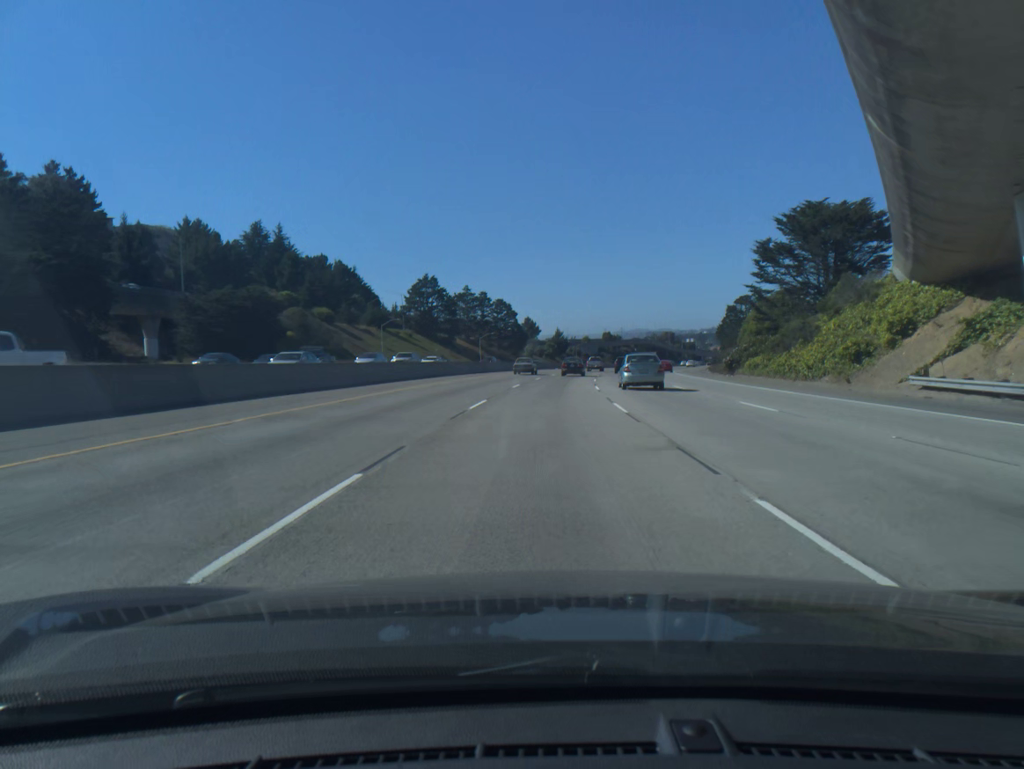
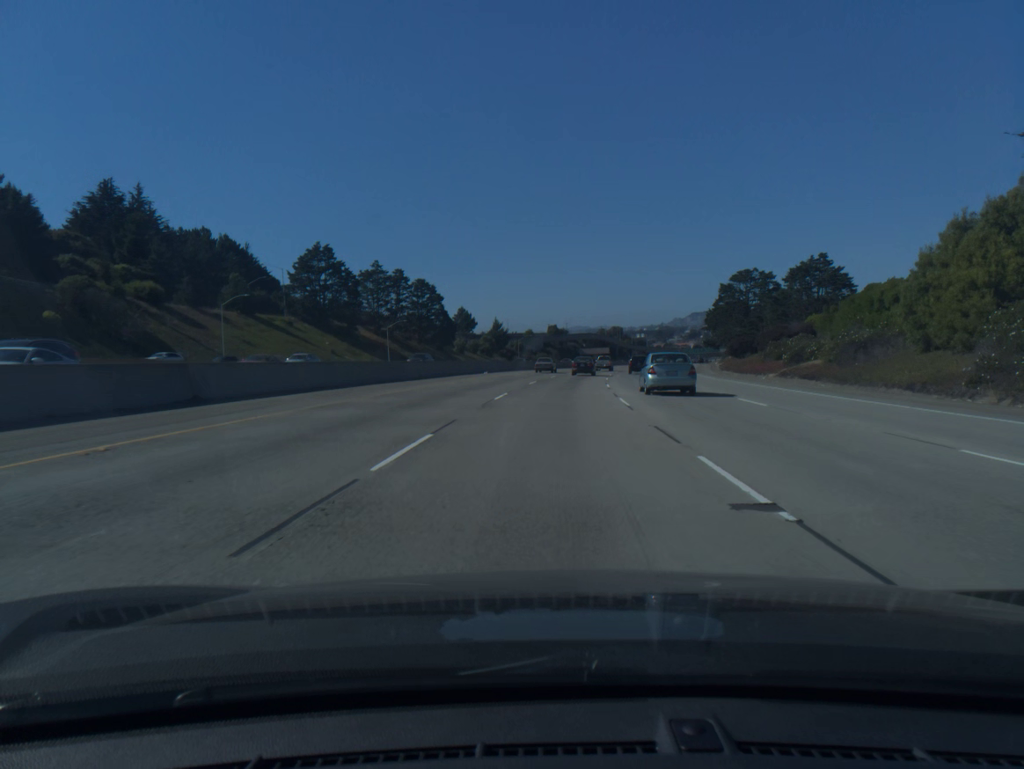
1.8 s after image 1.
(+2.0, +54.0) m; +4°
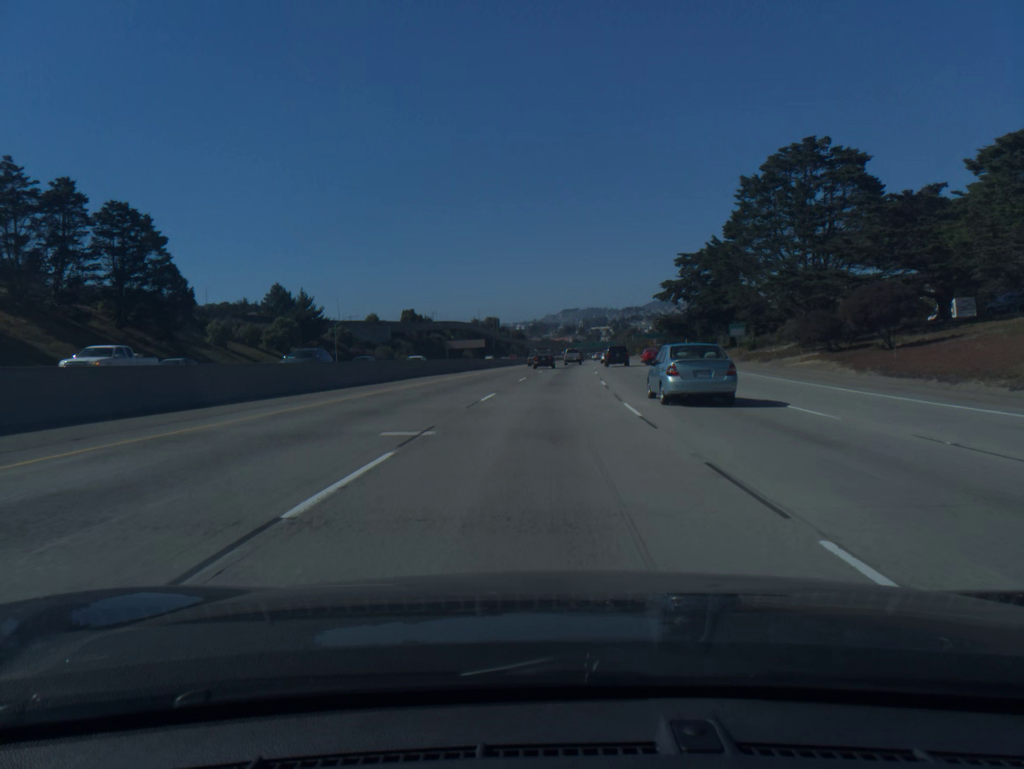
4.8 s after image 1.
(+7.2, +89.8) m; +9°
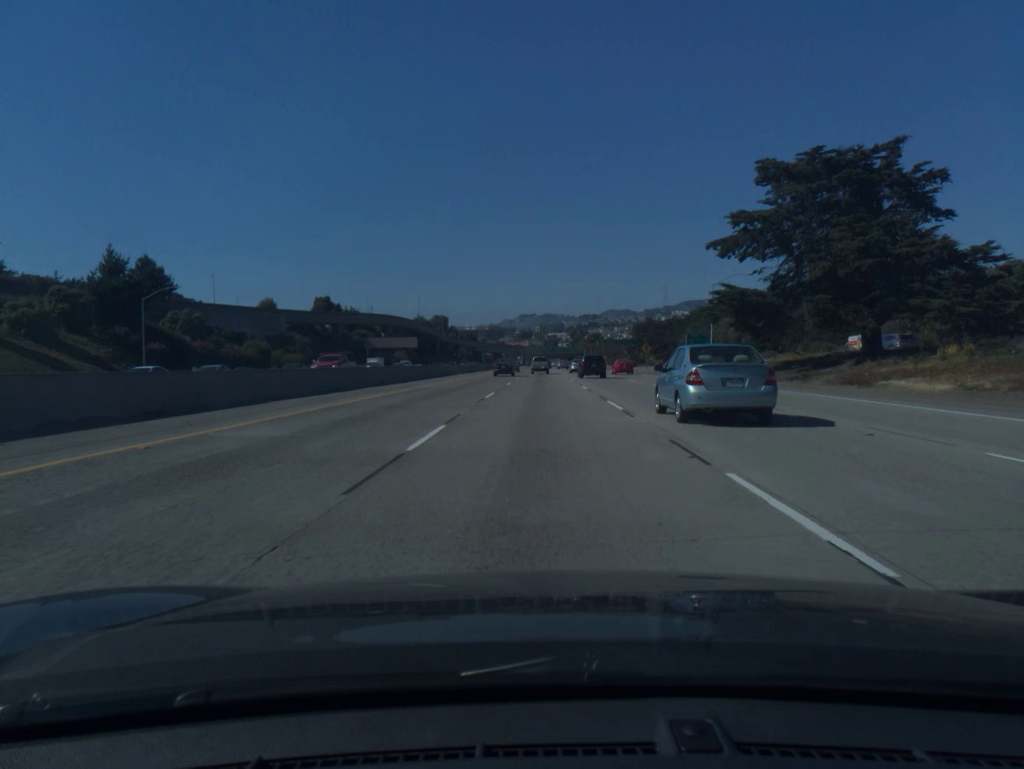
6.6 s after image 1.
(+1.8, +53.8) m; +3°
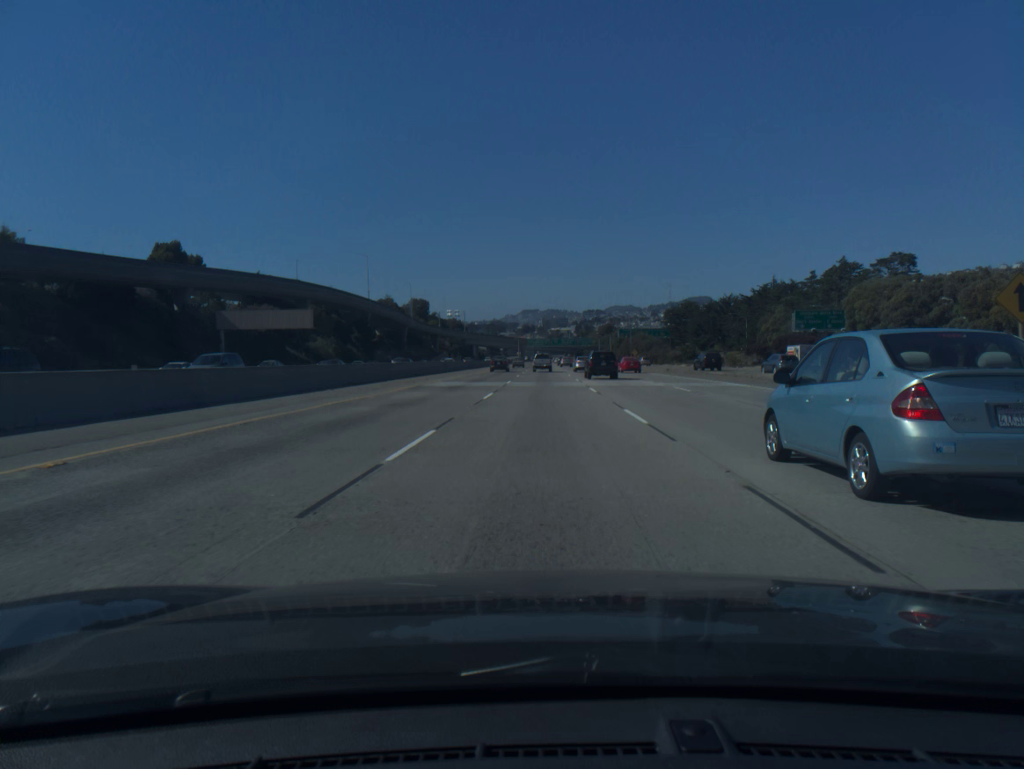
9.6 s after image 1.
(+0.1, +89.5) m; 0°
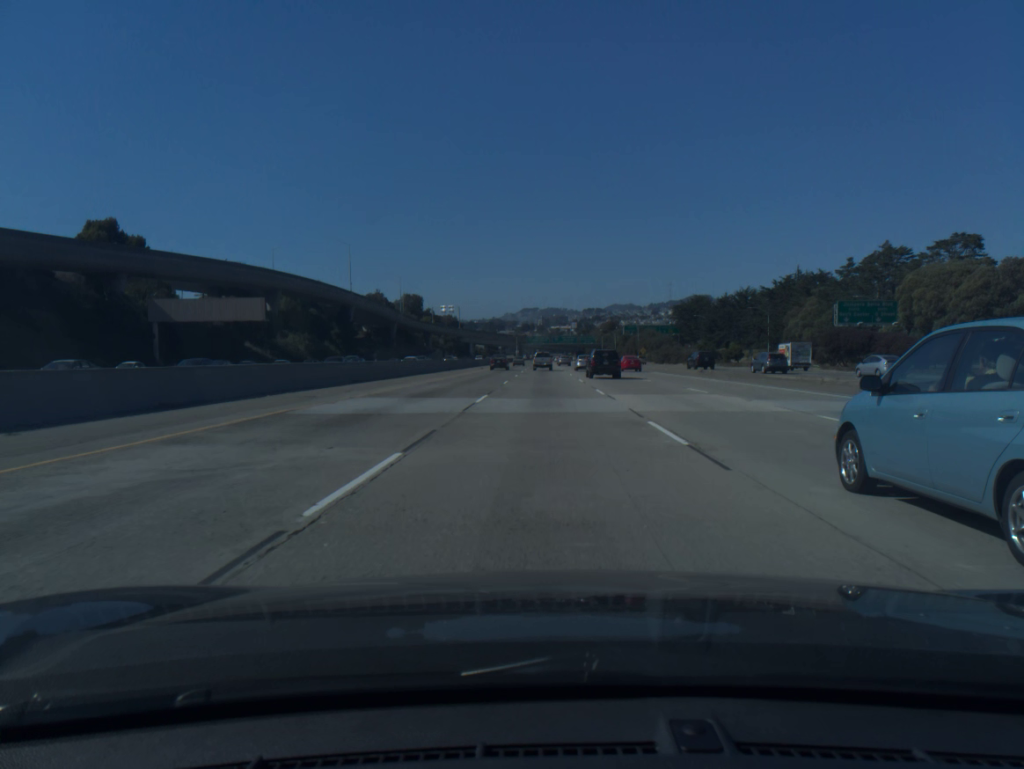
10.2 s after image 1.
(0.0, +17.9) m; 0°
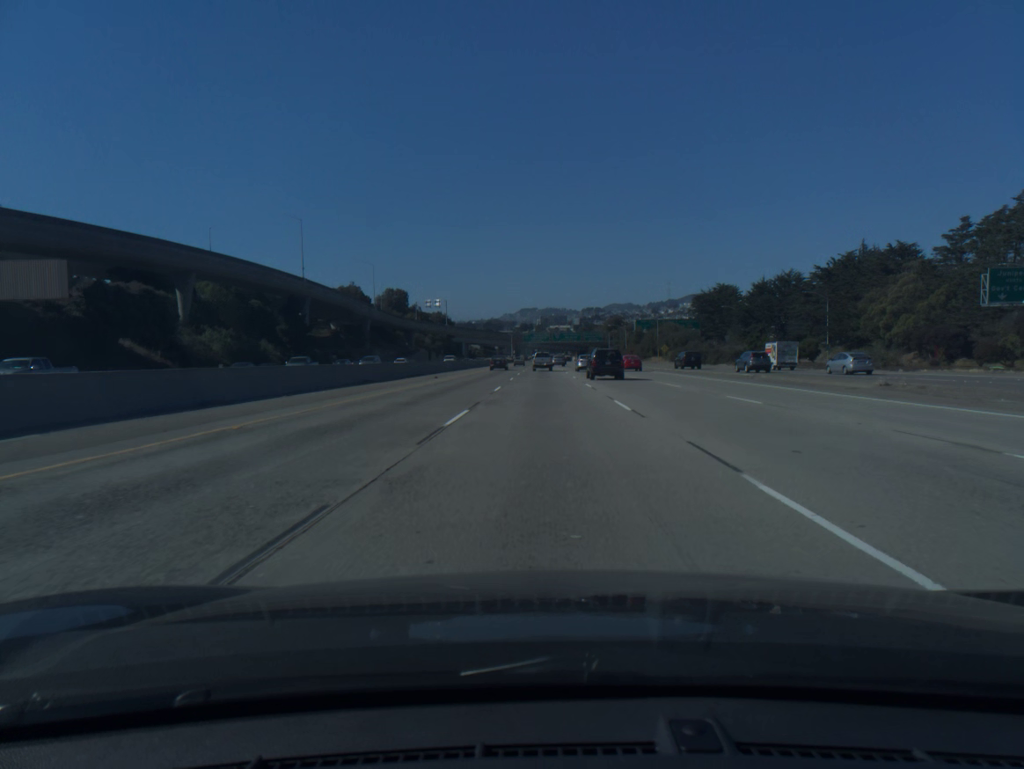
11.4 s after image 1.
(0.0, +35.7) m; 0°
